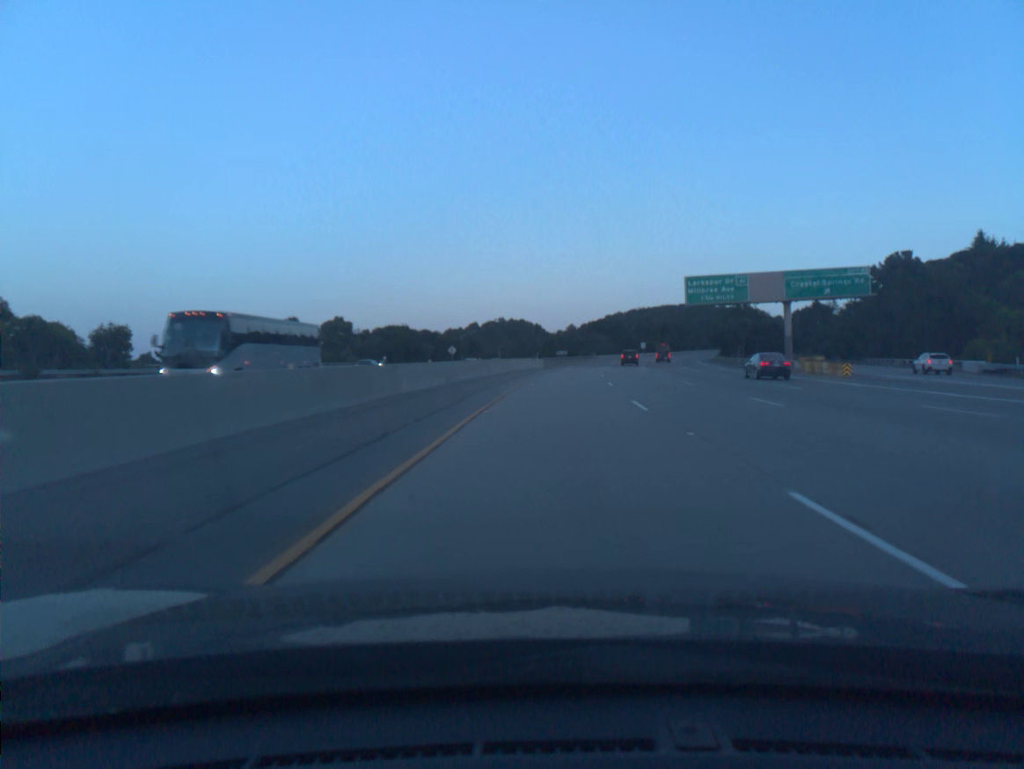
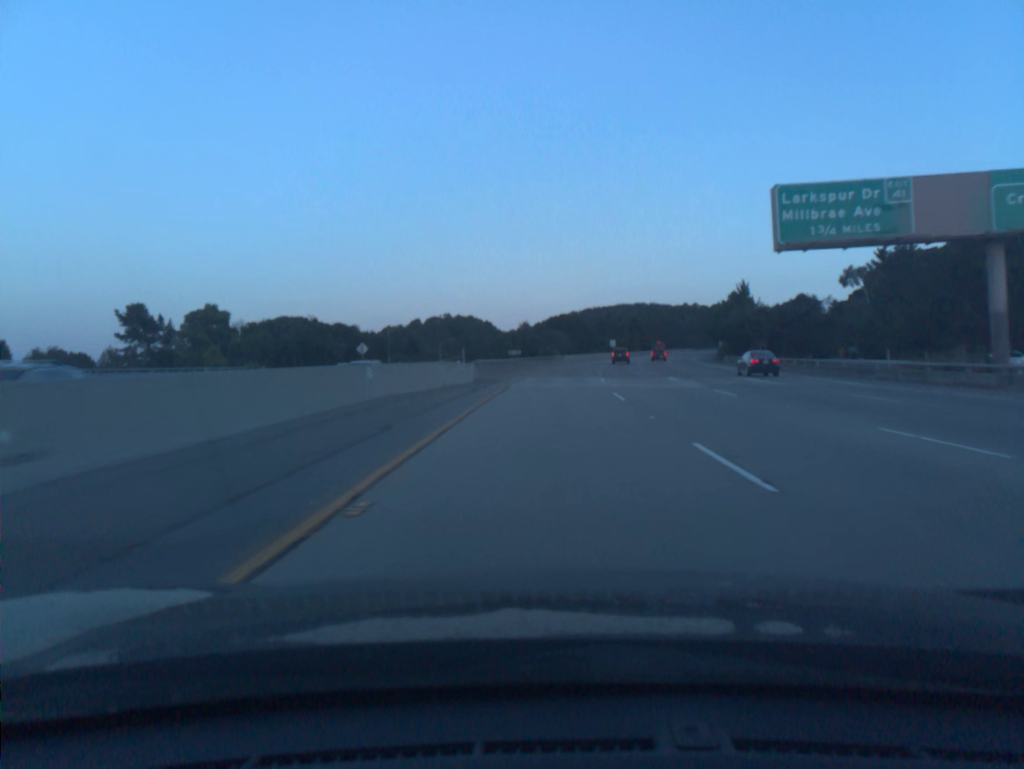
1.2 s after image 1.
(+1.2, +39.0) m; +3°
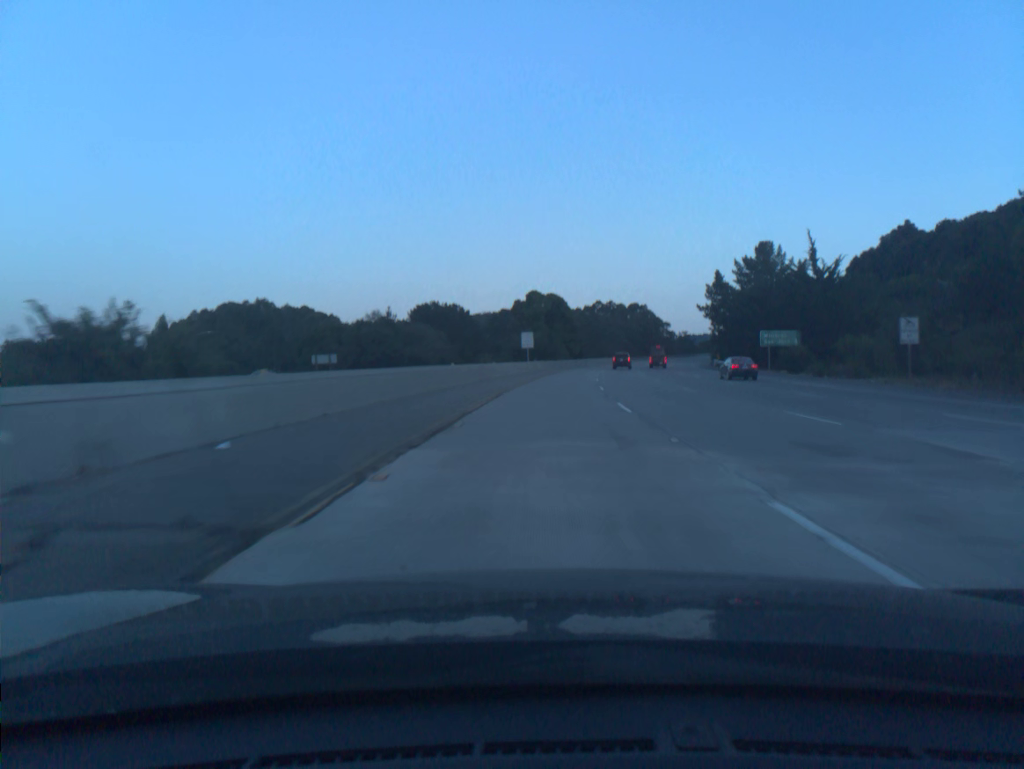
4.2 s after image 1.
(+6.7, +97.9) m; +8°
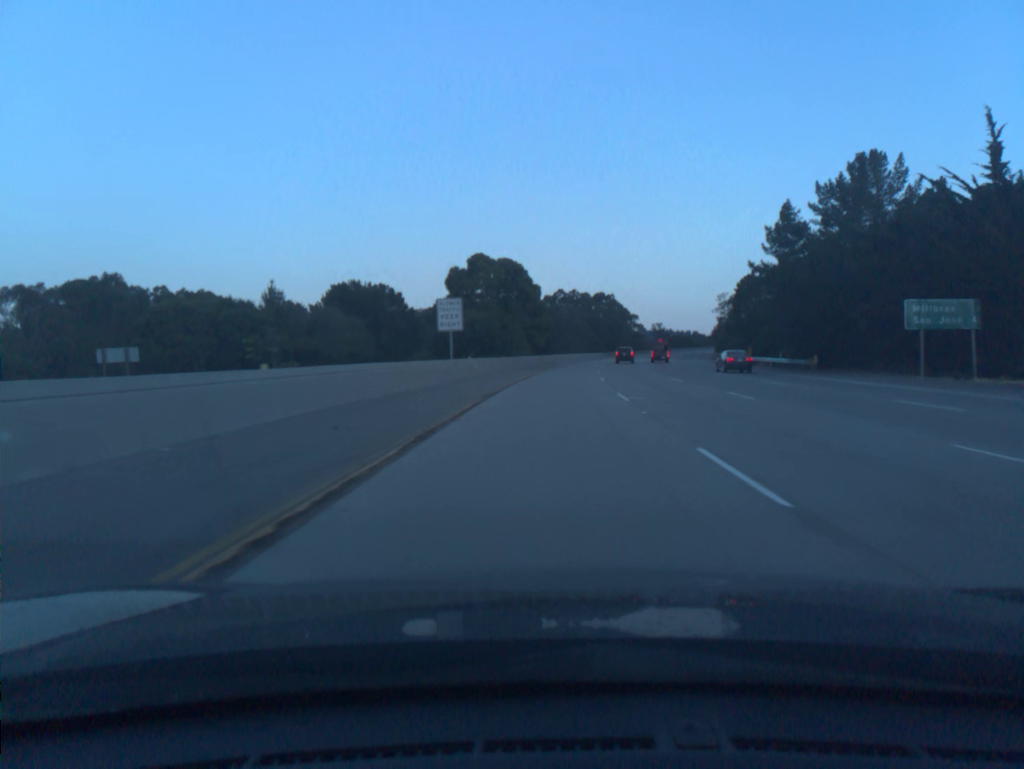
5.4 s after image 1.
(+1.0, +39.3) m; +3°
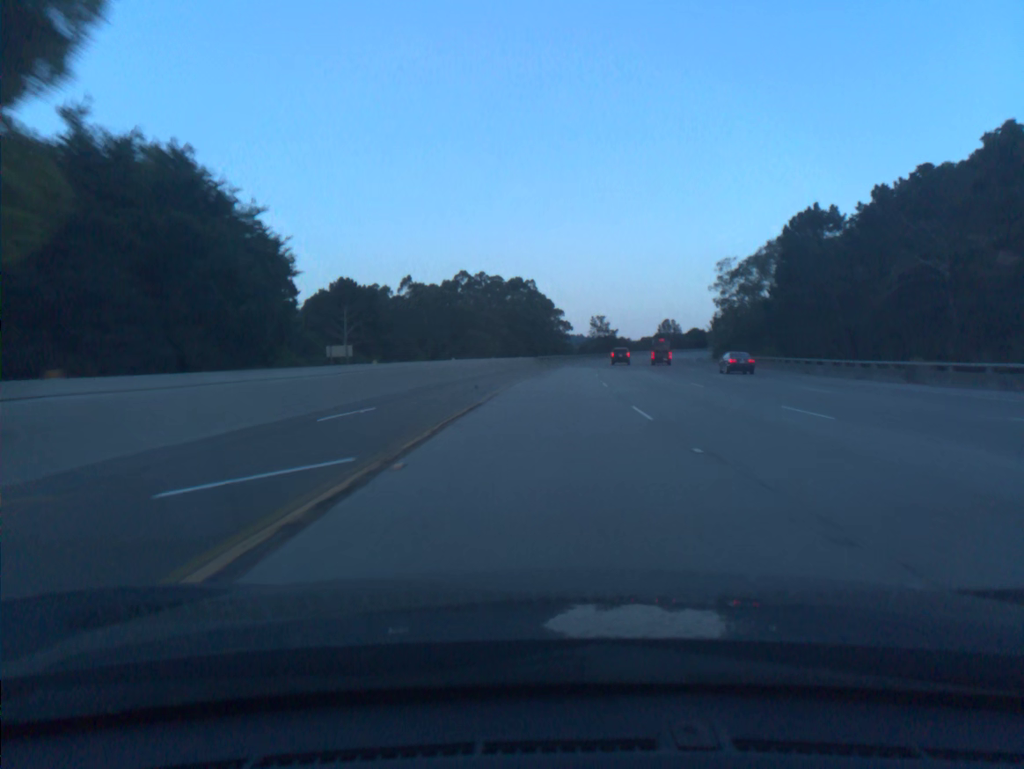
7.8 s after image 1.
(+4.4, +78.4) m; +7°
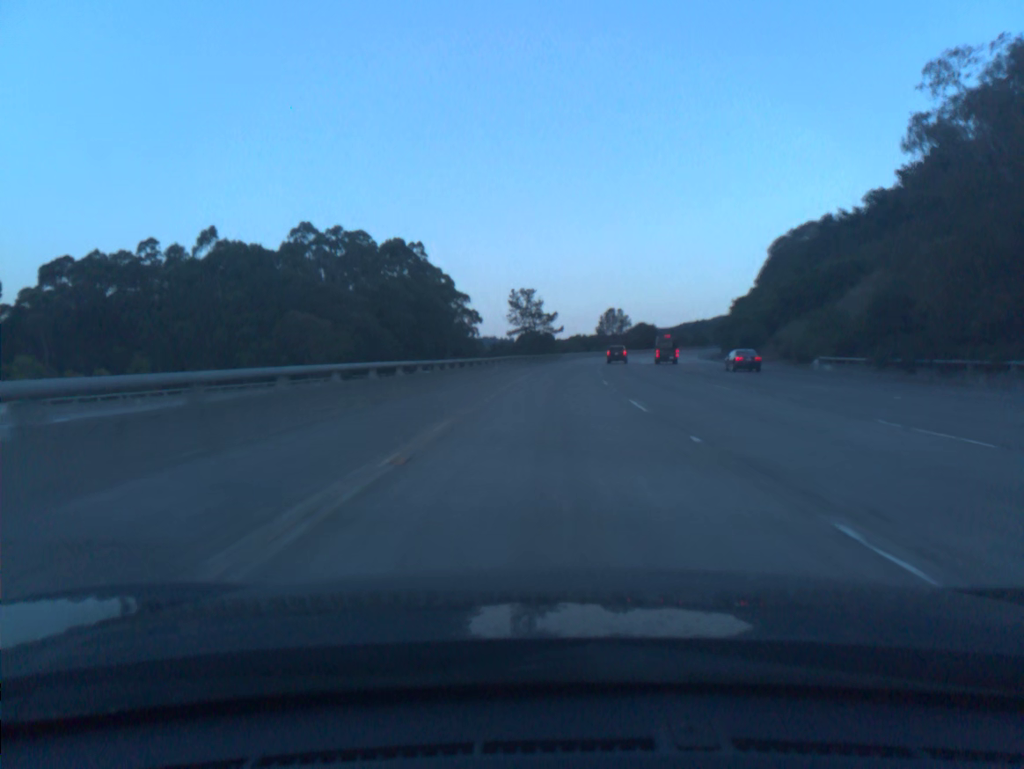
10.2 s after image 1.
(+4.2, +78.3) m; +6°
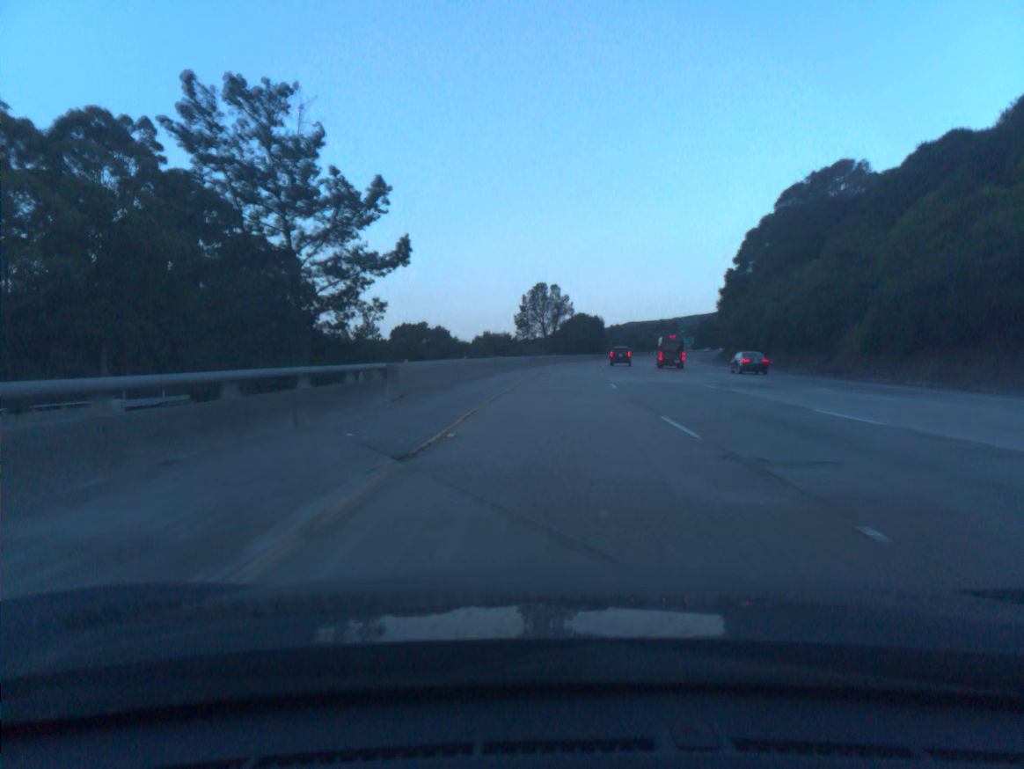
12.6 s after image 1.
(+4.4, +78.2) m; +7°
